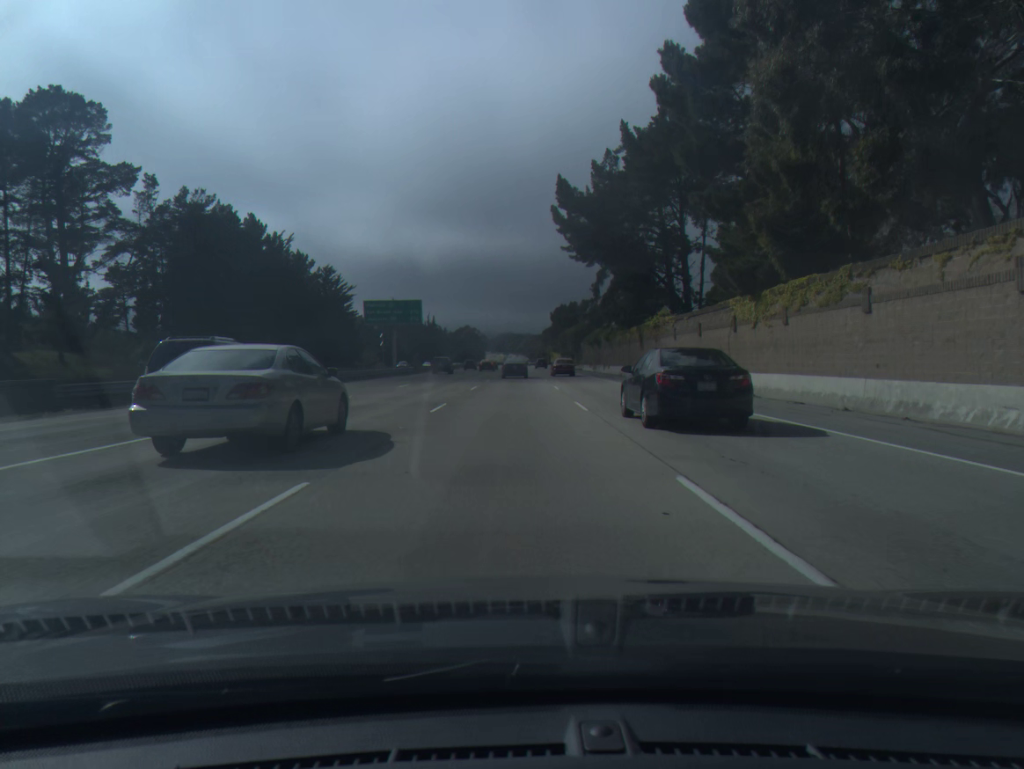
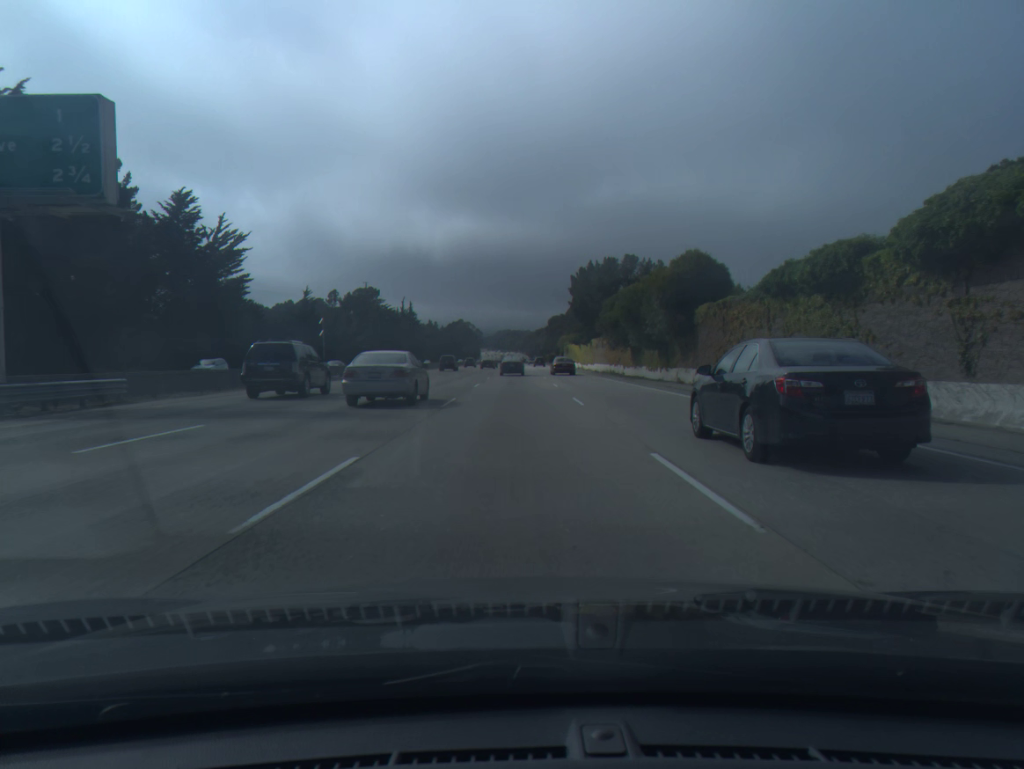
(0.0, +71.1) m; 0°
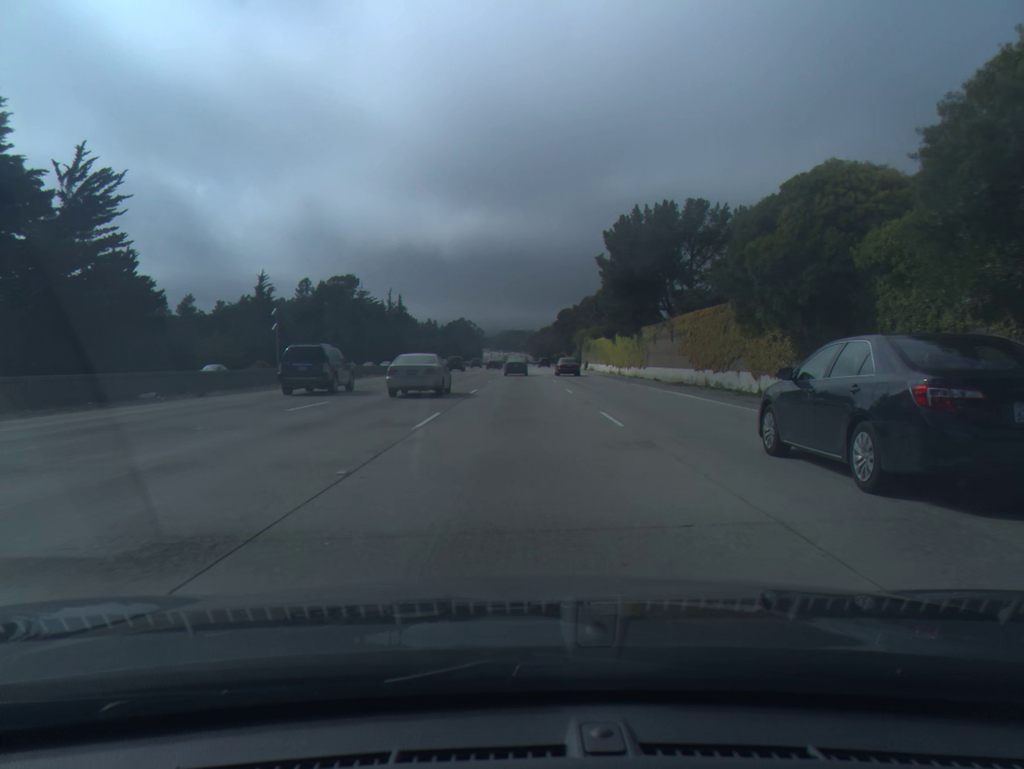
(-0.1, +35.6) m; 0°
